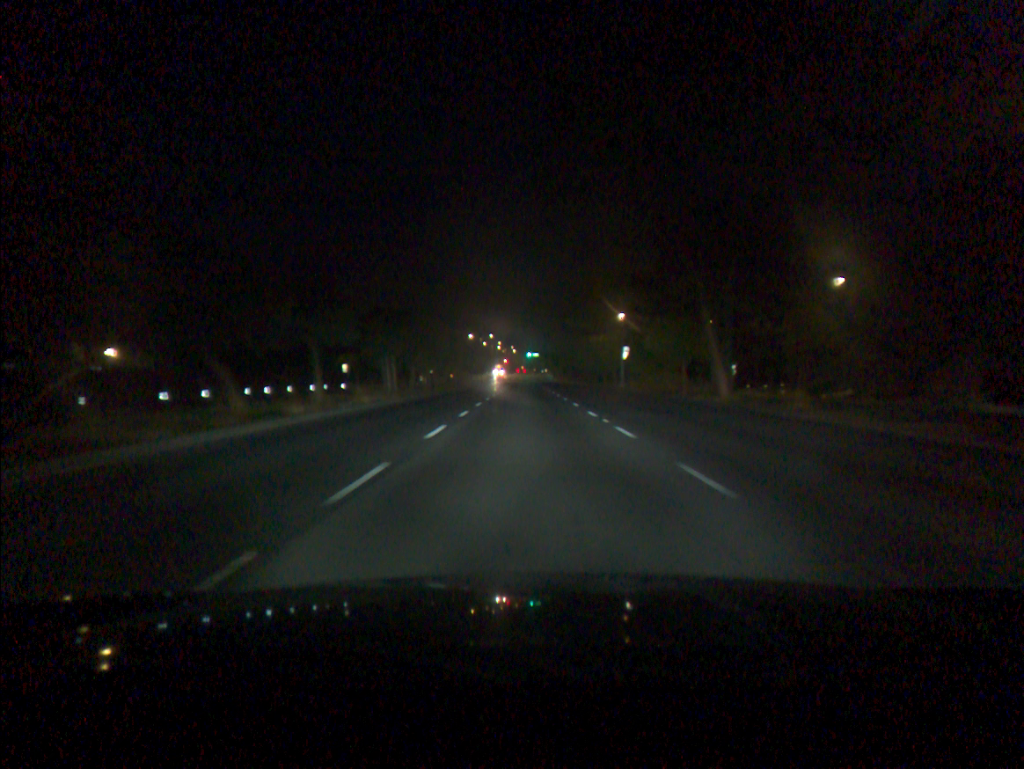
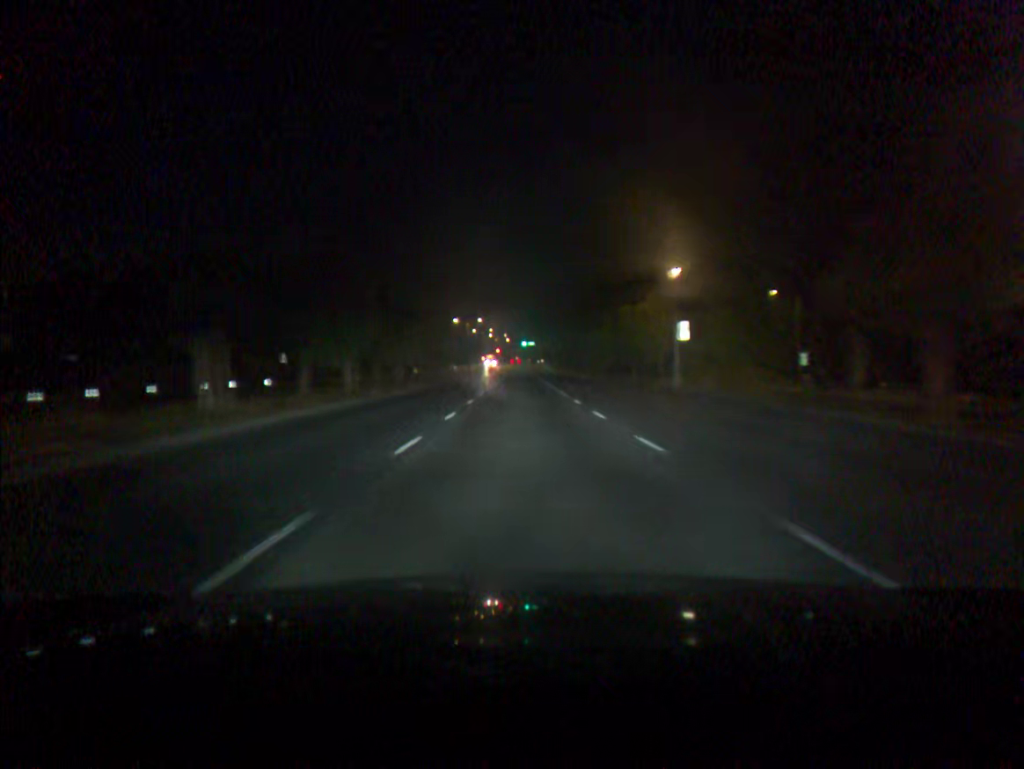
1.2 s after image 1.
(+0.1, +24.9) m; 0°
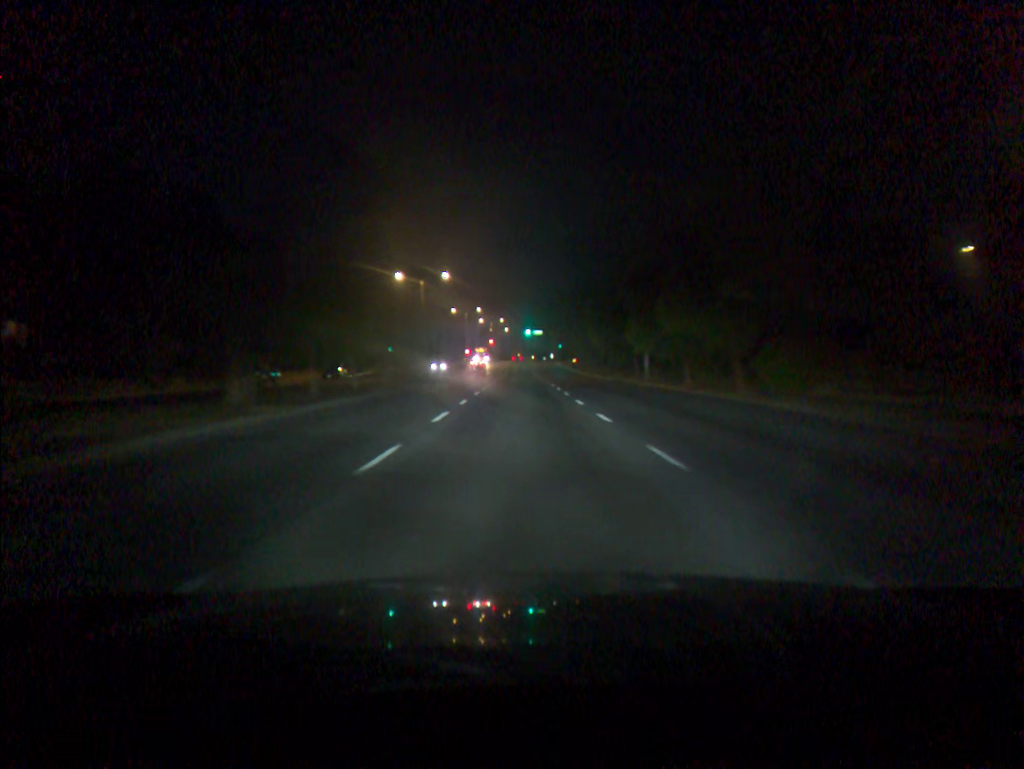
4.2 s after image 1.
(+0.2, +66.9) m; 0°
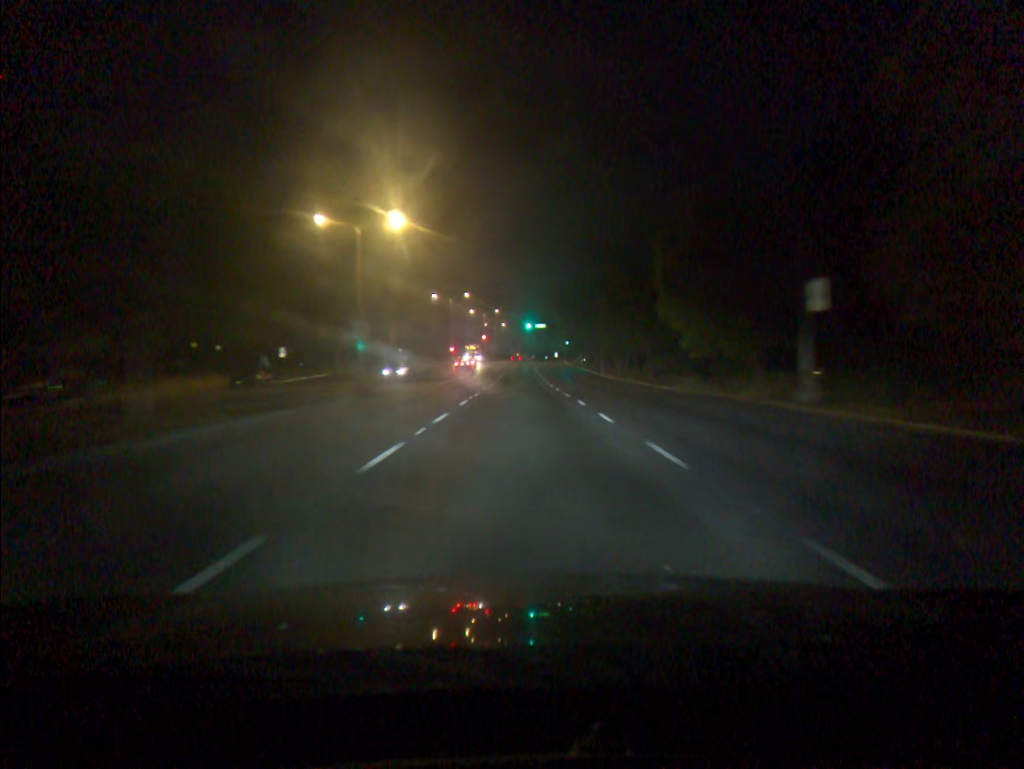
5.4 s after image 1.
(0.0, +28.4) m; 0°
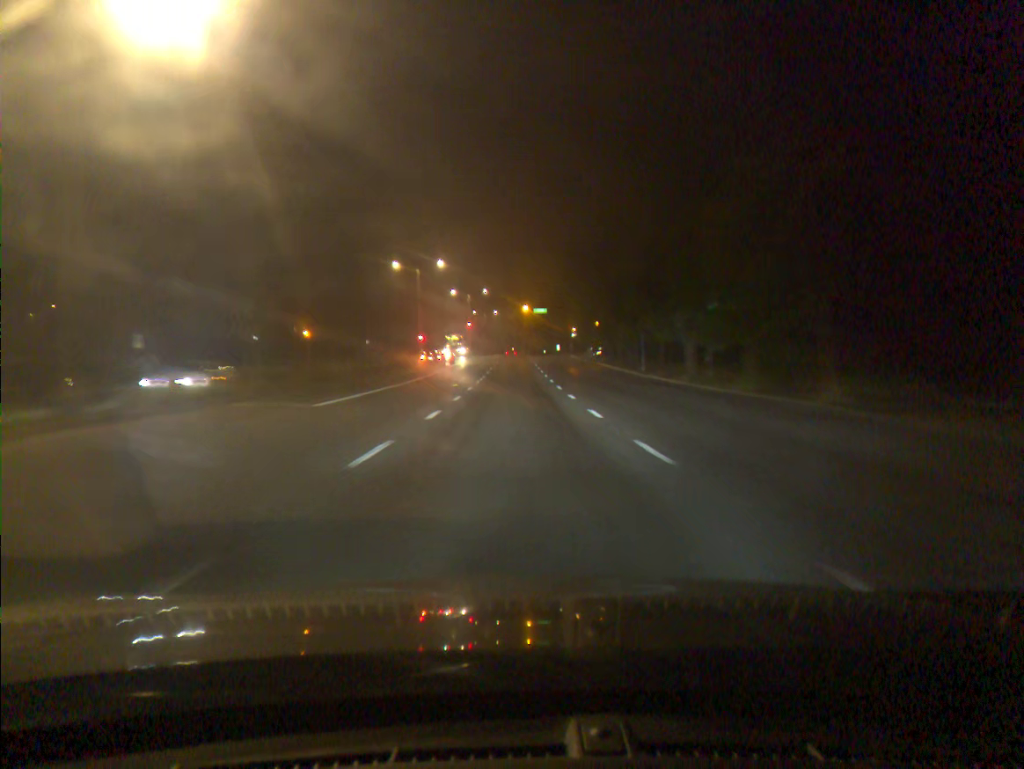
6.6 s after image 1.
(+0.1, +28.9) m; 0°
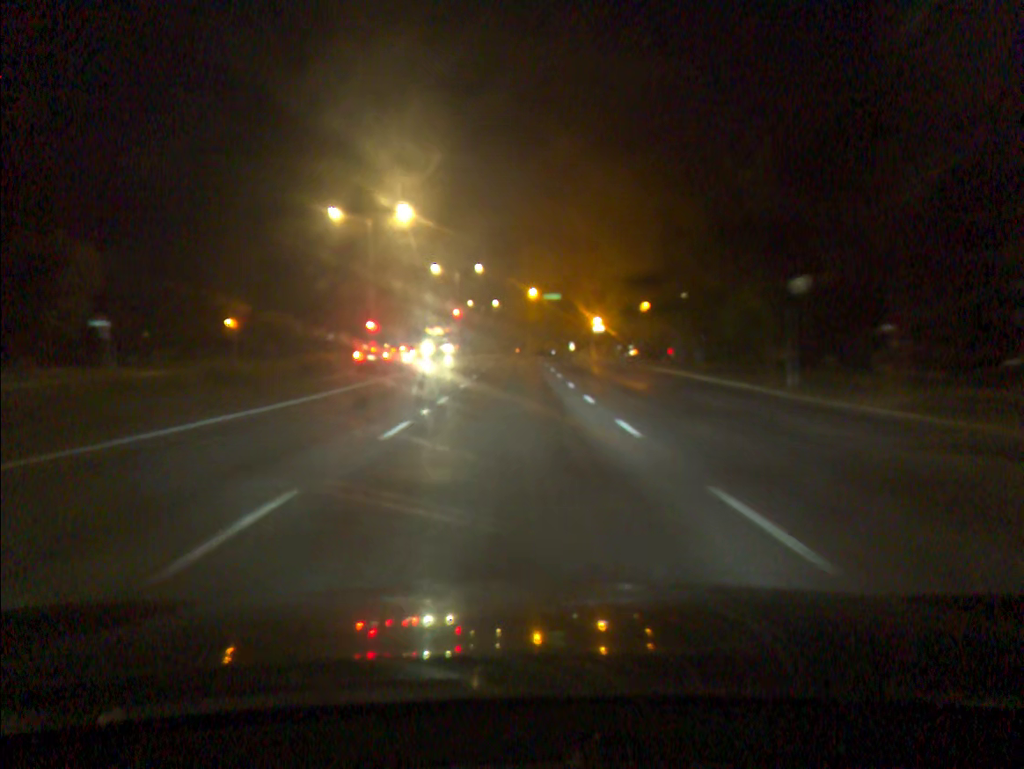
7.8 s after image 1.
(0.0, +26.6) m; 0°
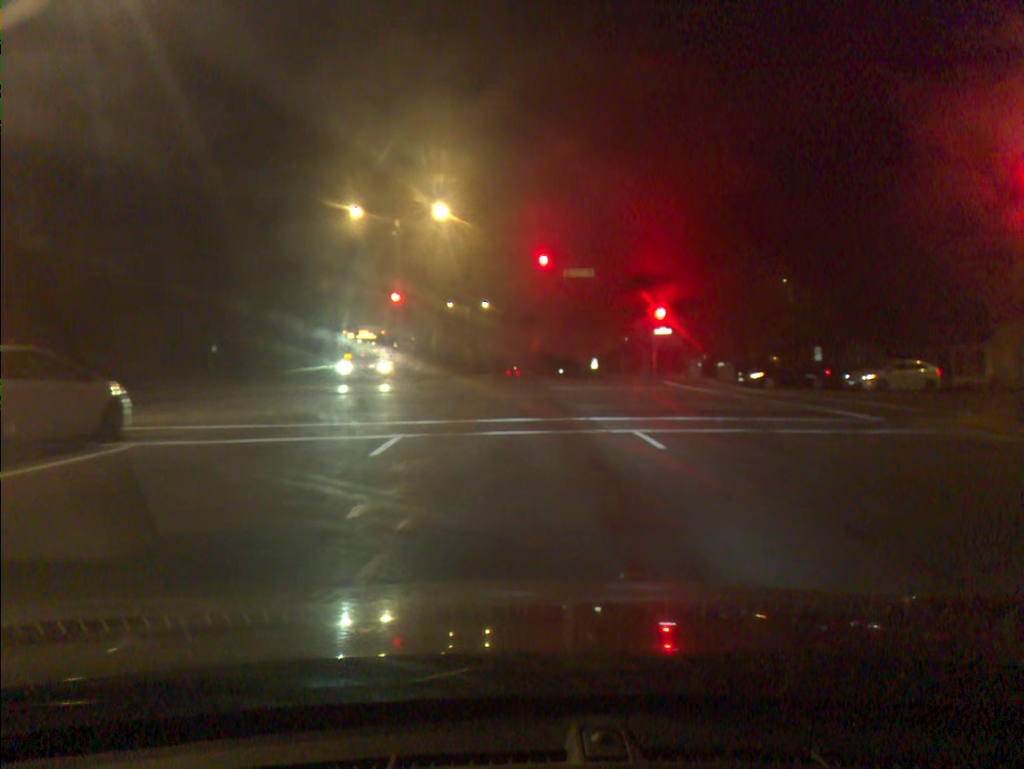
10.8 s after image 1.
(-0.1, +40.3) m; 0°
